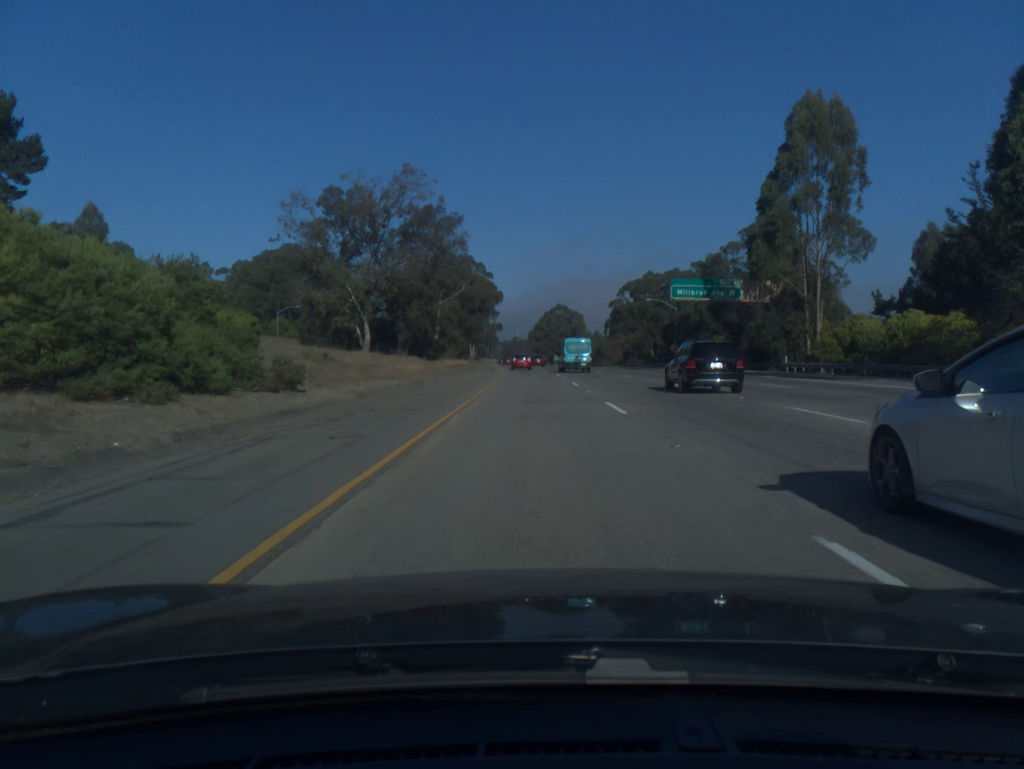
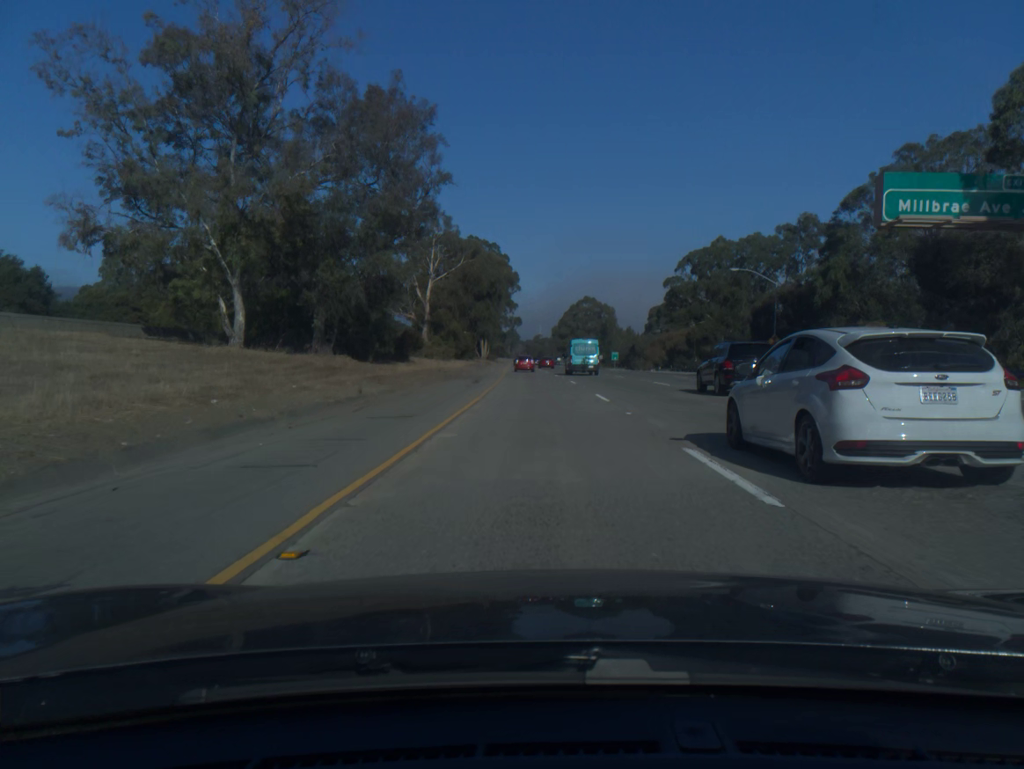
(-0.6, +39.0) m; -2°
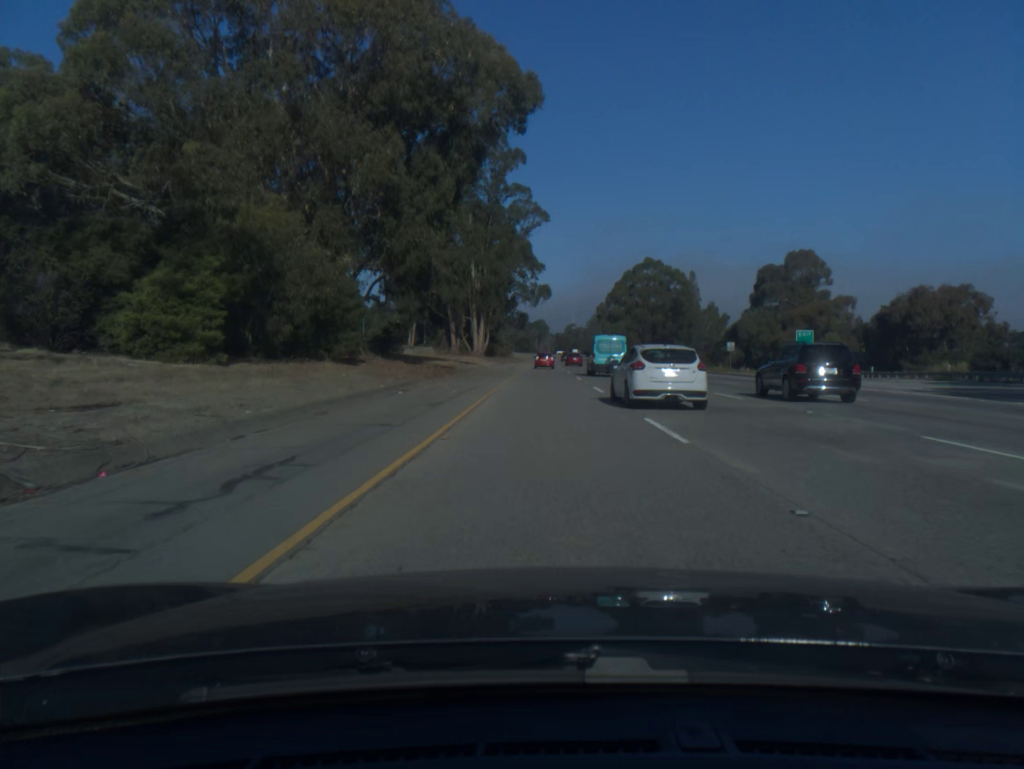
(-2.5, +97.3) m; -2°
